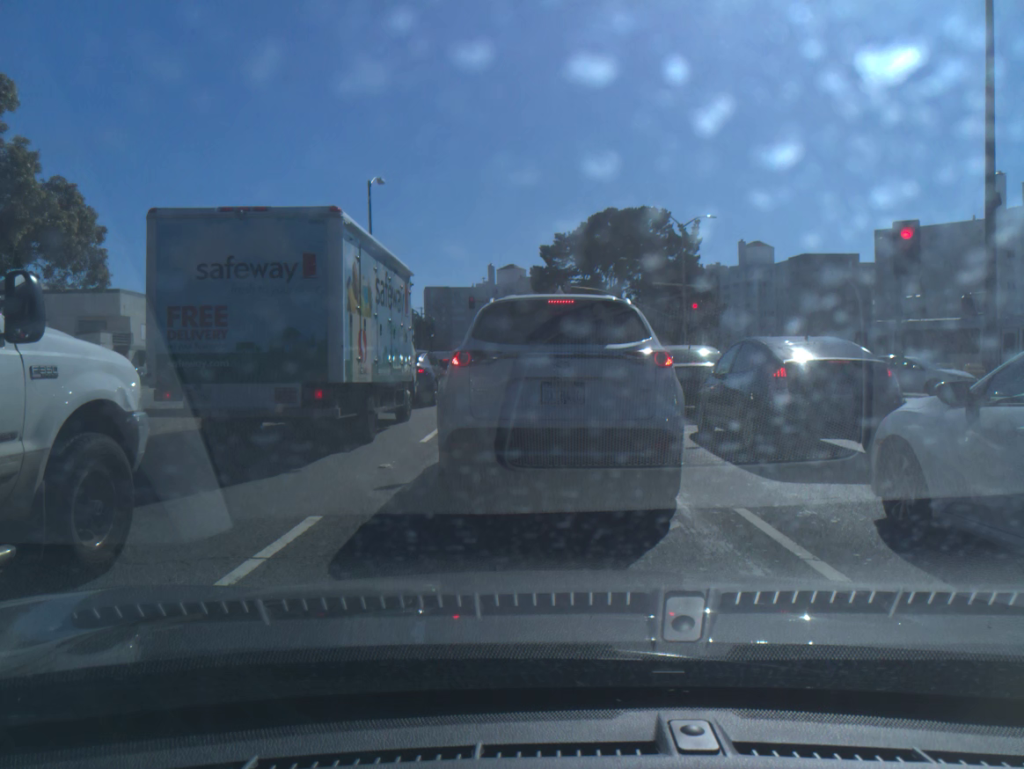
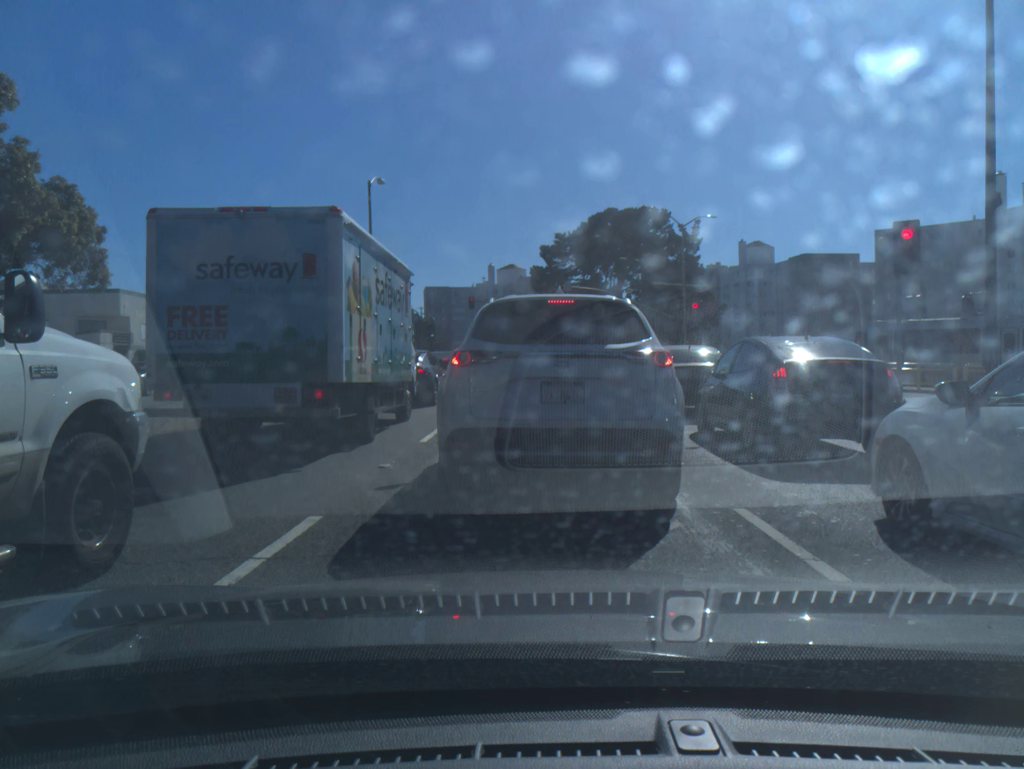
(0.0, 0.0) m; 0°
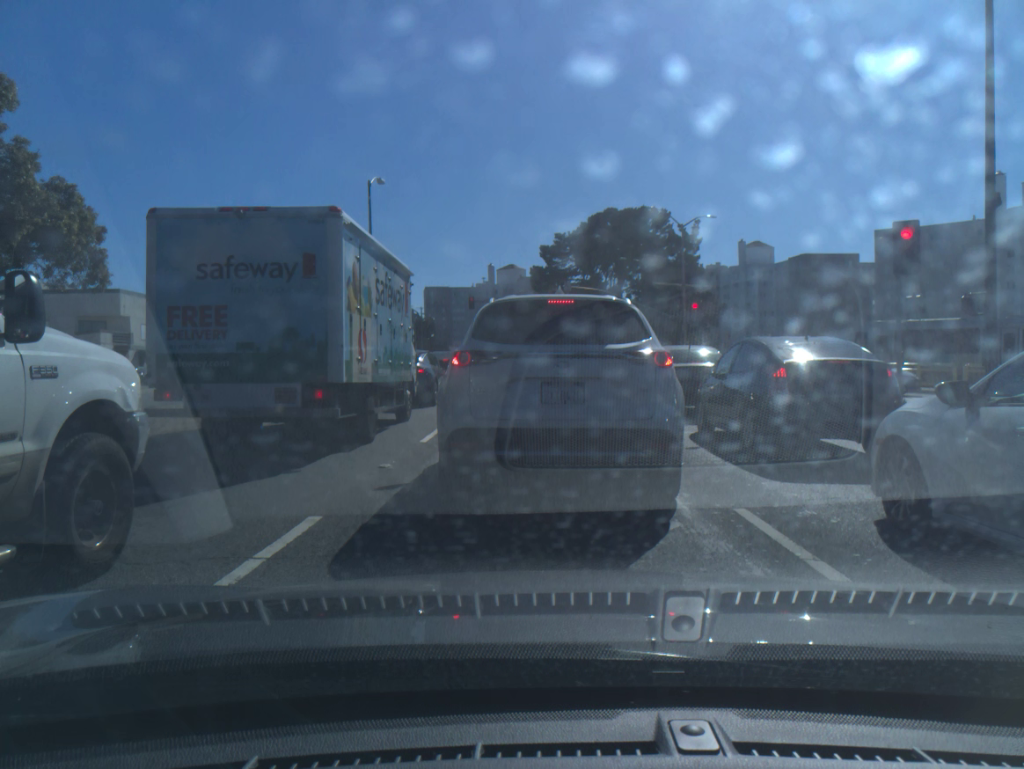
(0.0, 0.0) m; 0°
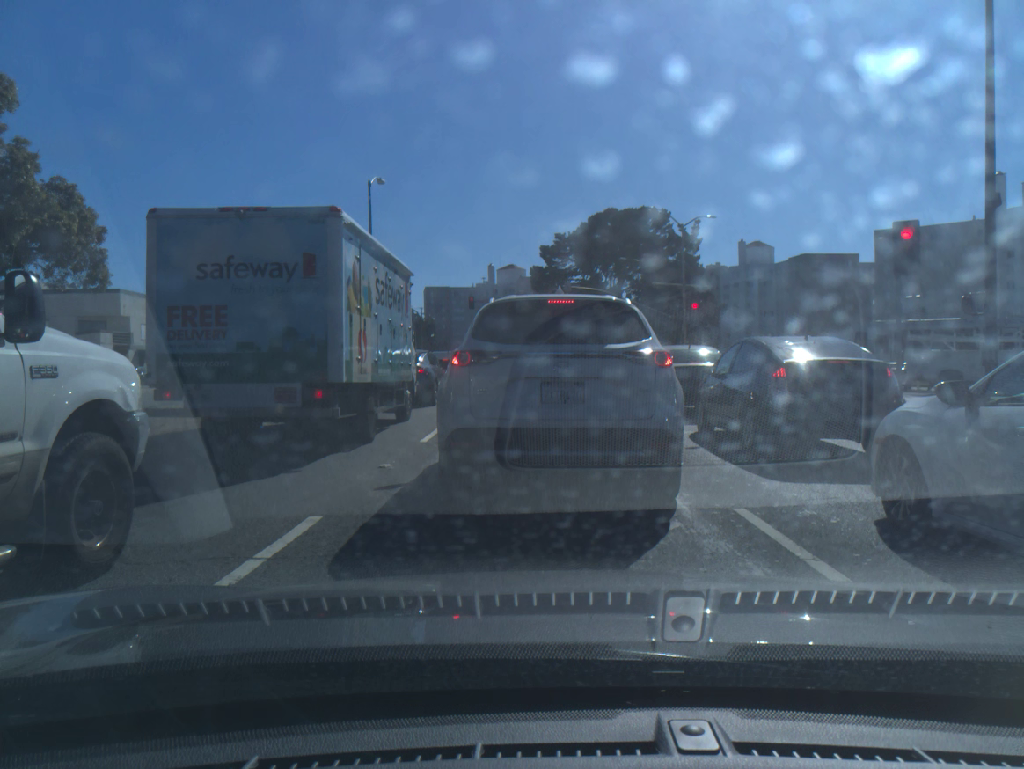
(0.0, 0.0) m; 0°
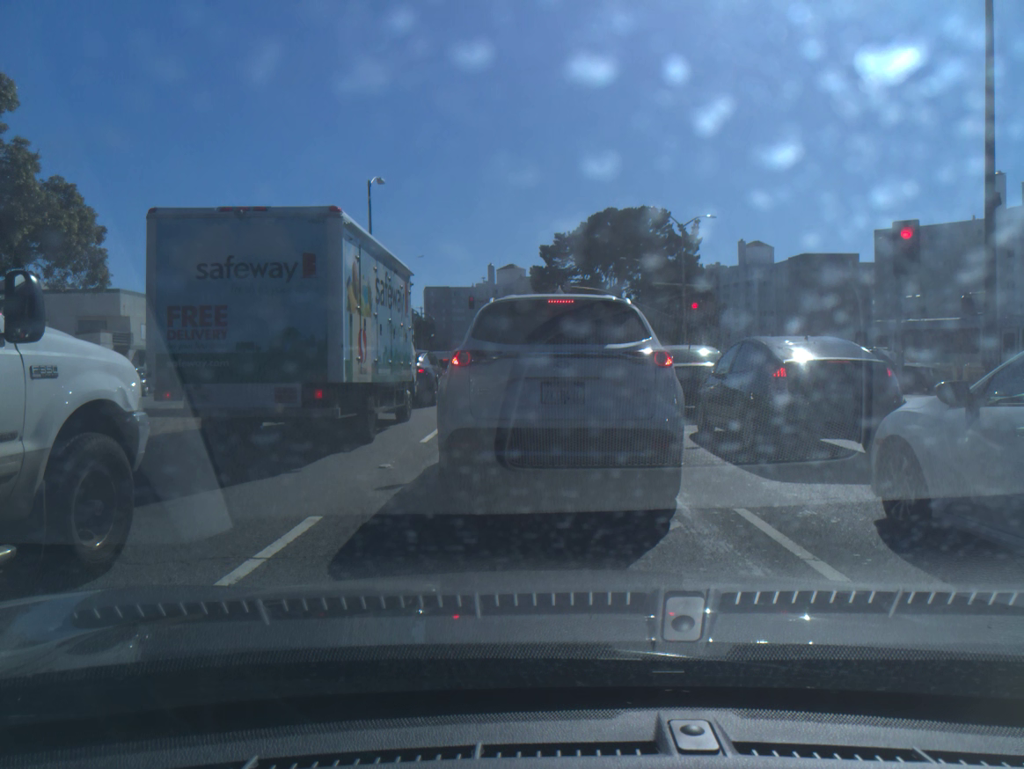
(0.0, 0.0) m; 0°
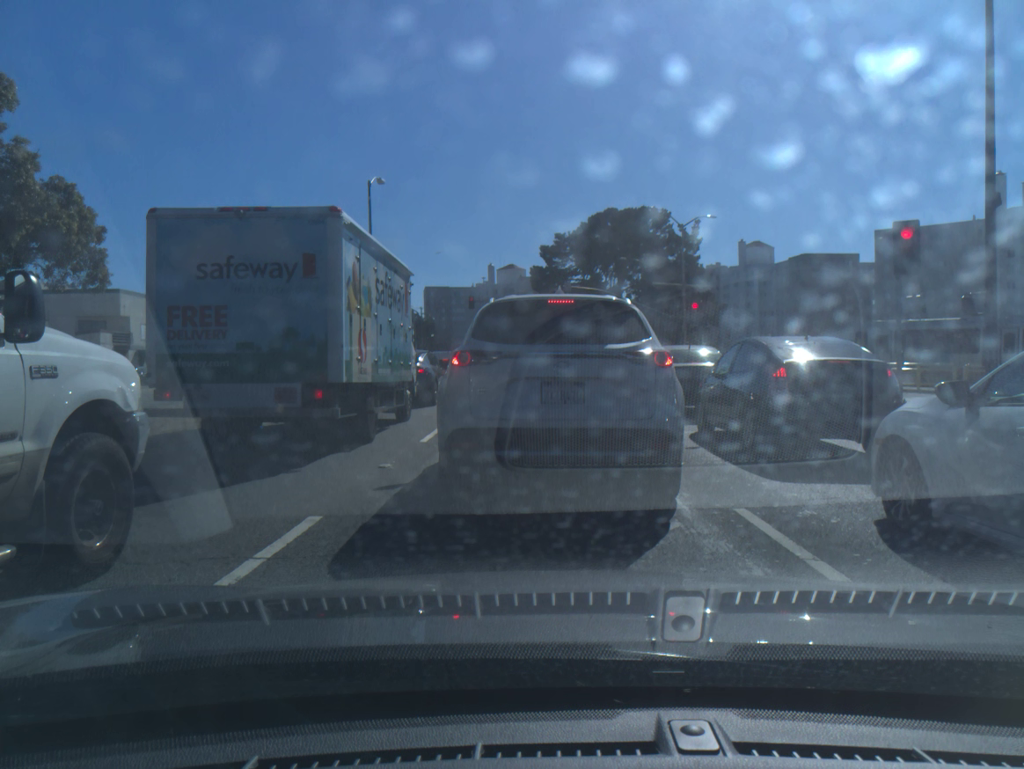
(0.0, 0.0) m; 0°
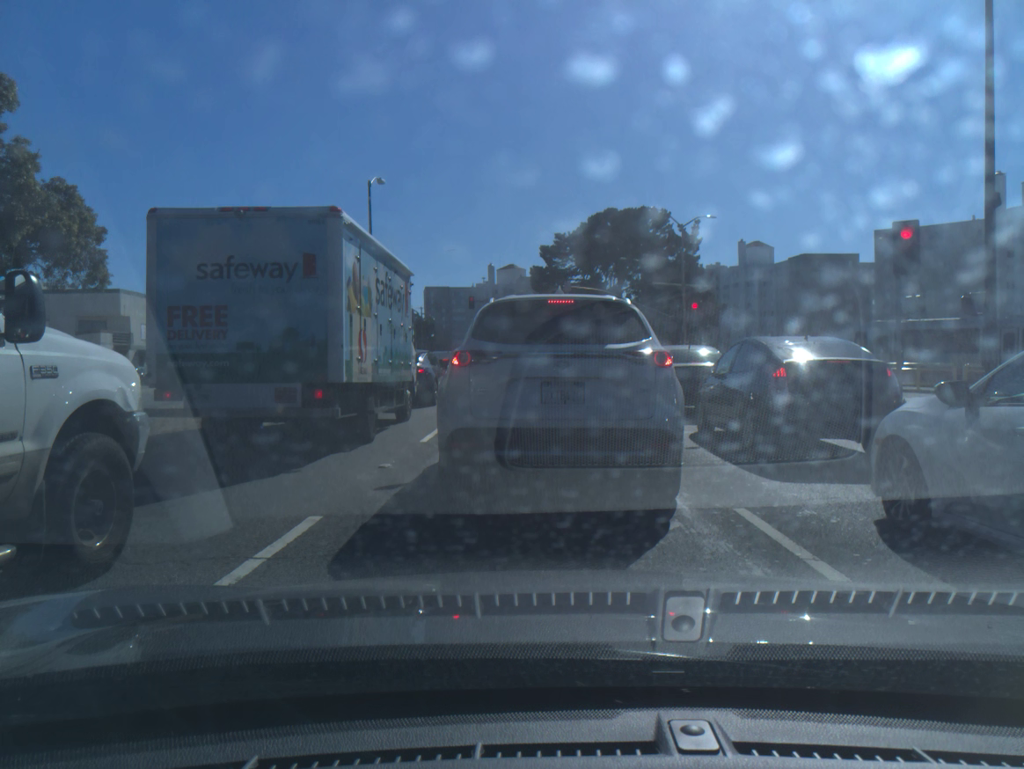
(0.0, 0.0) m; 0°
